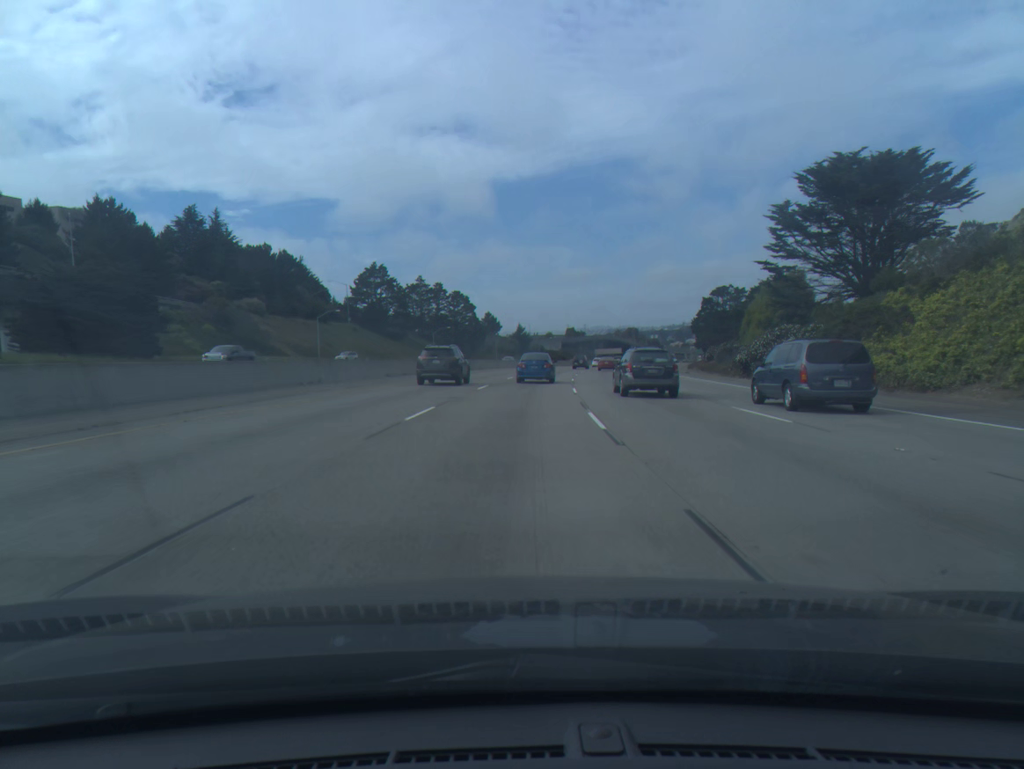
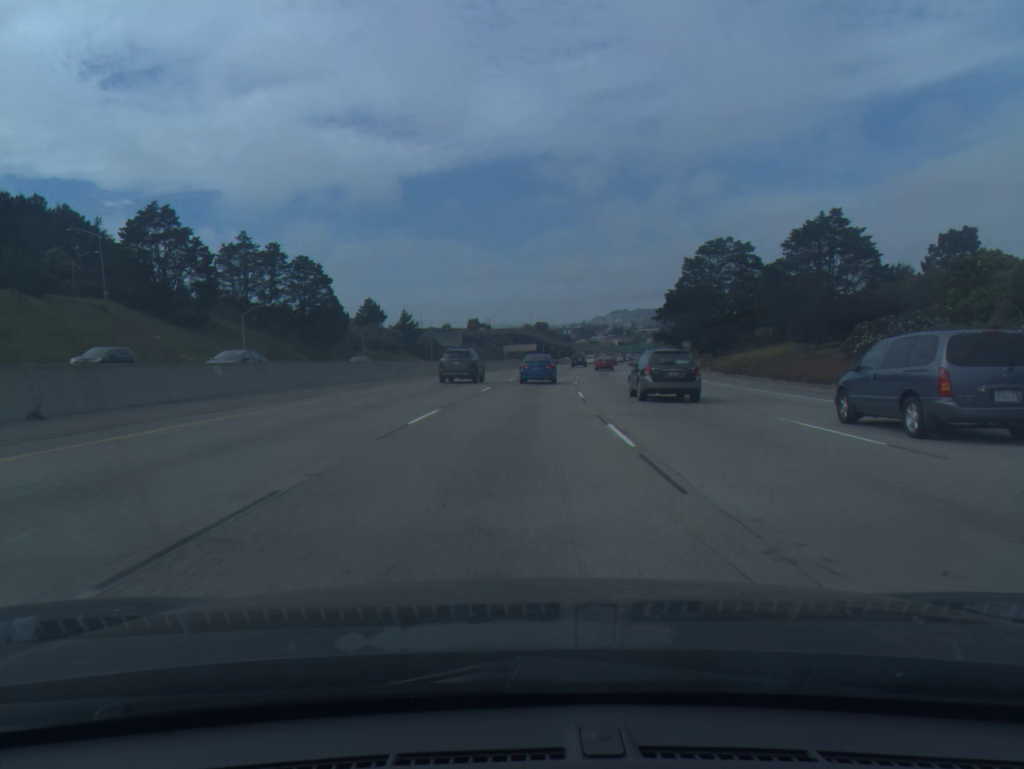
(+4.5, +72.9) m; +7°
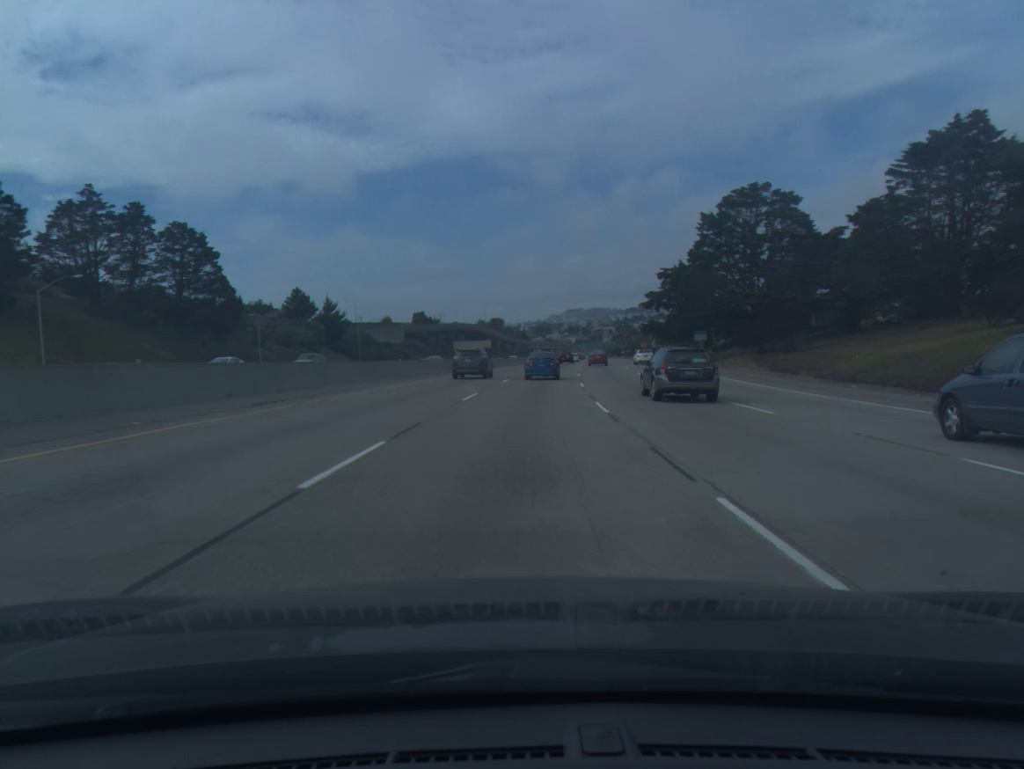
(+1.1, +36.5) m; +3°
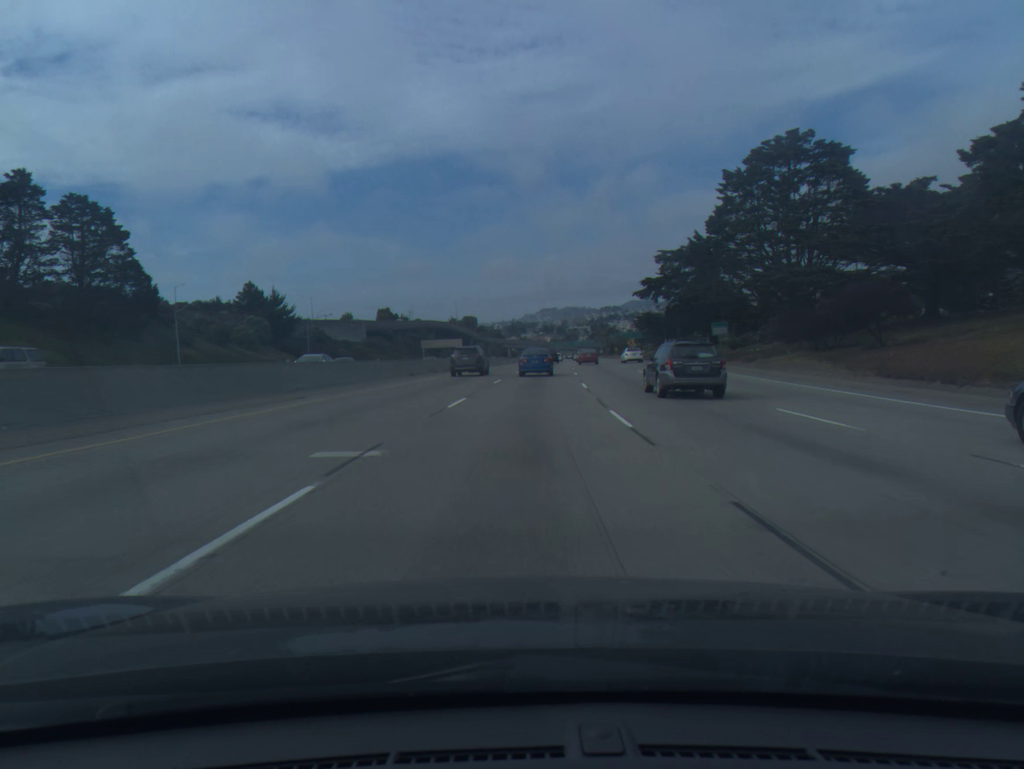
(+0.3, +18.3) m; +2°
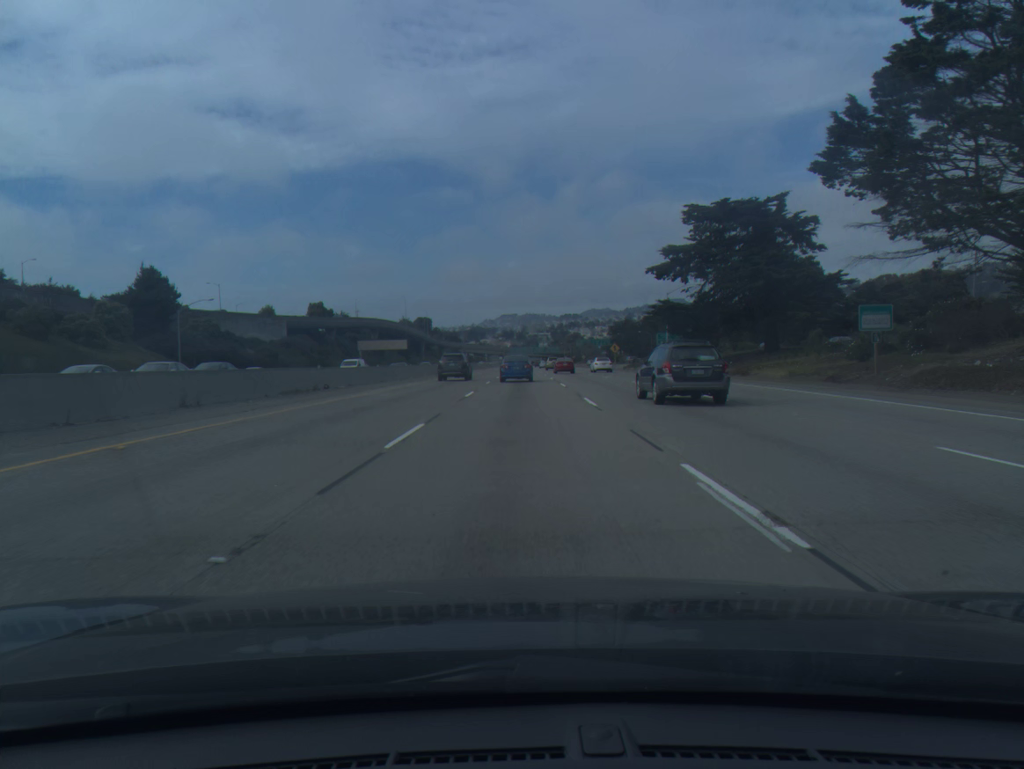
(+1.0, +36.6) m; +3°
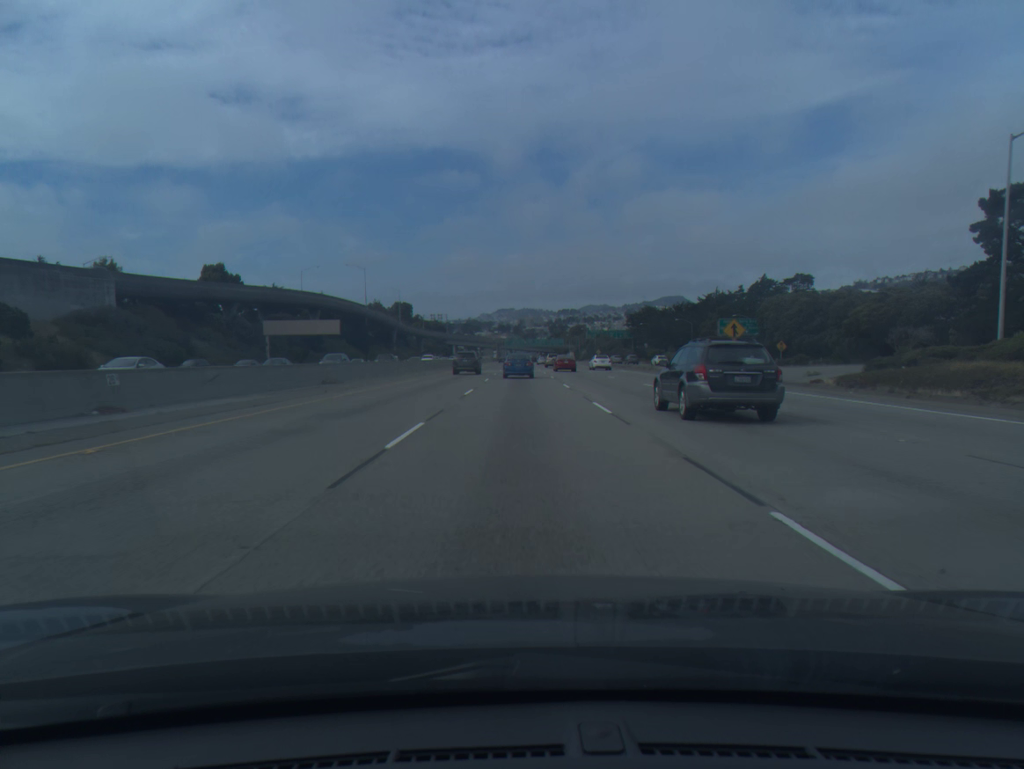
(+0.5, +73.9) m; 0°
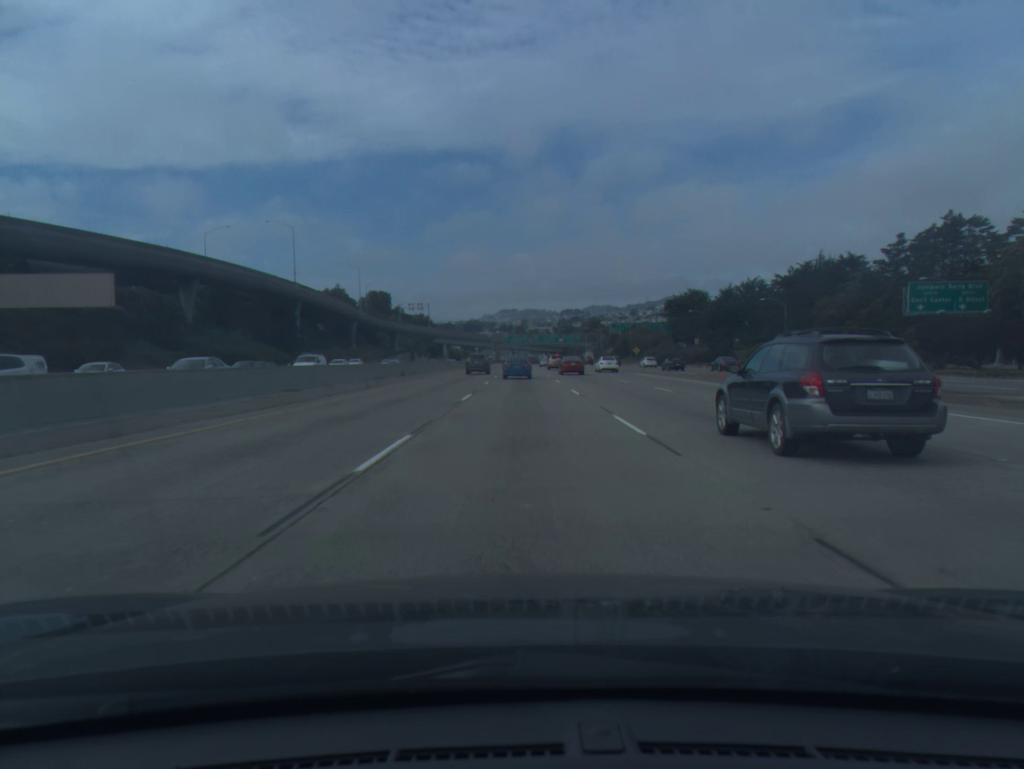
(+0.1, +75.0) m; 0°
